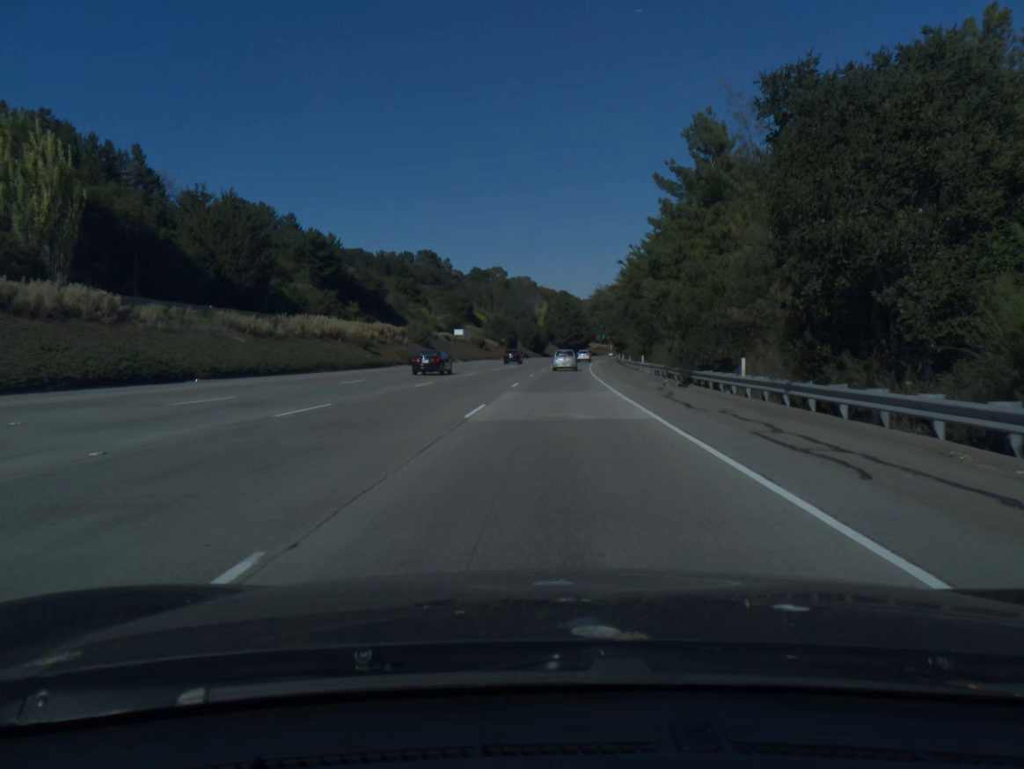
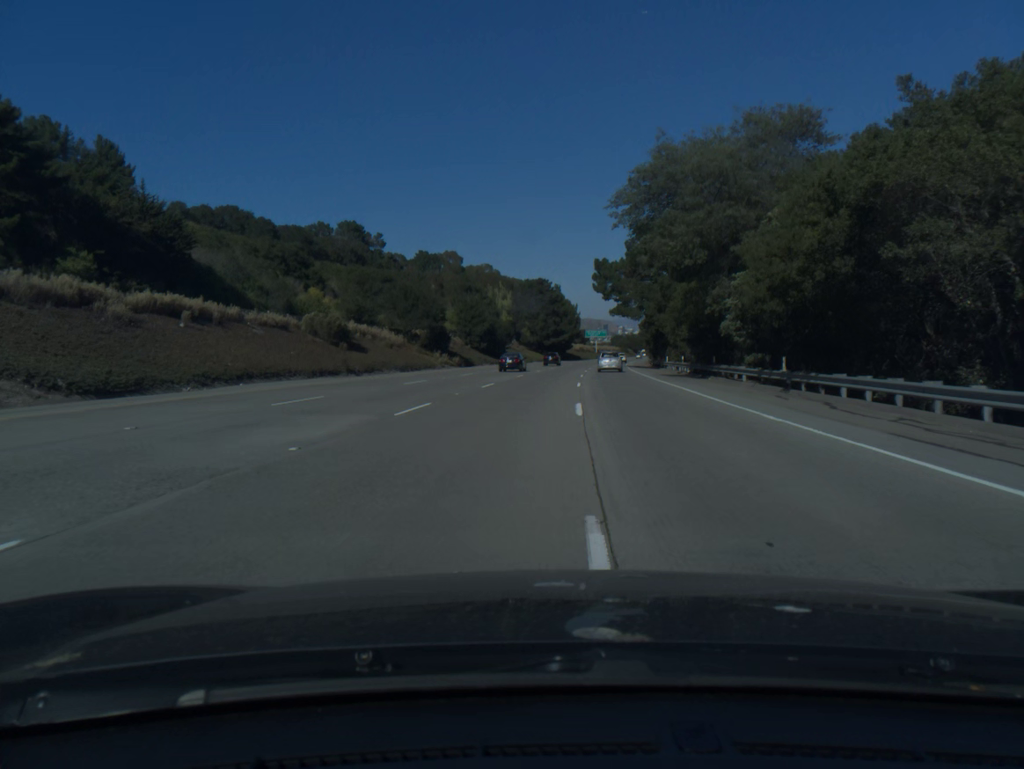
(+1.6, +86.9) m; +2°
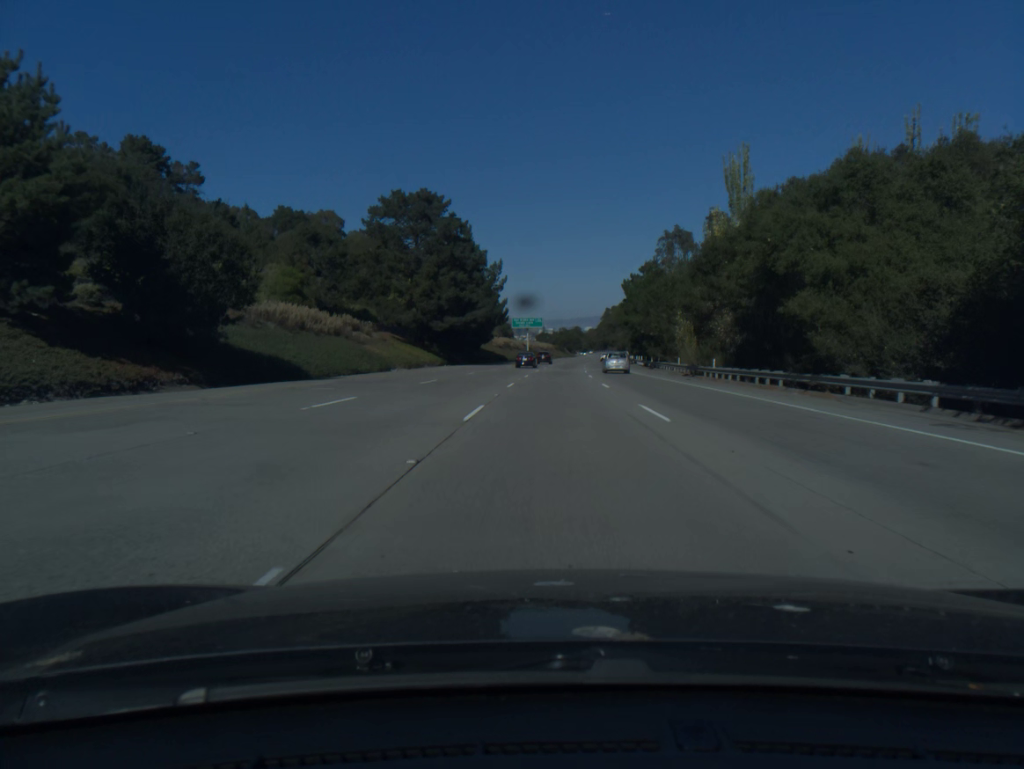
(+3.5, +88.9) m; +6°
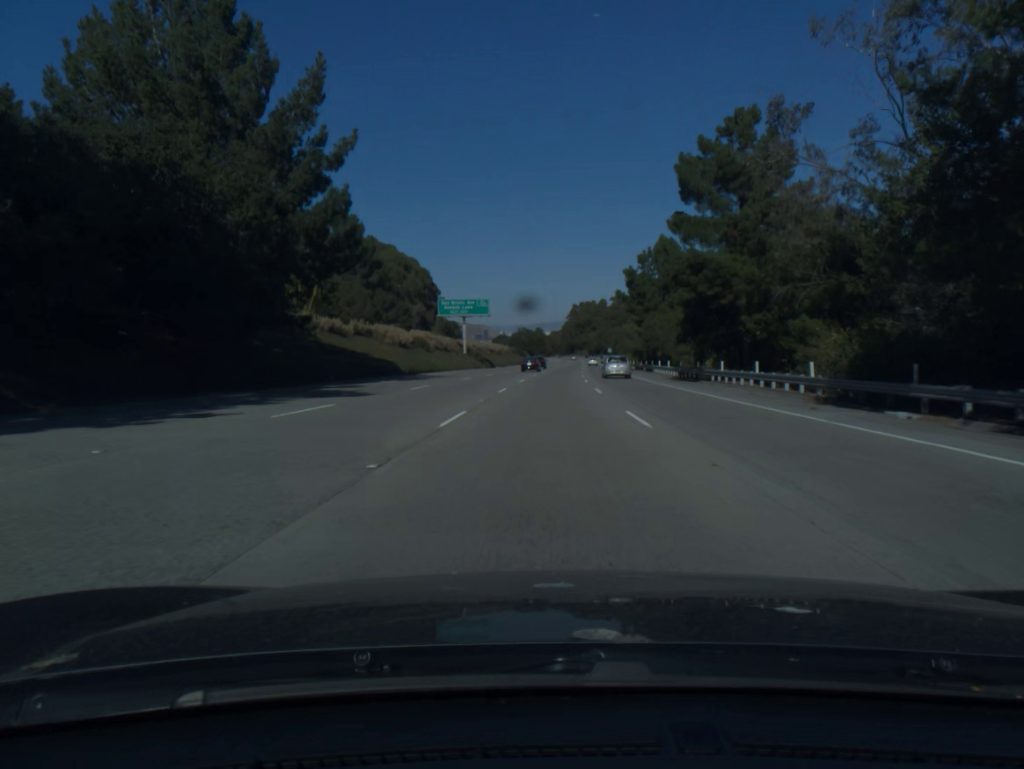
(+2.2, +73.1) m; +3°
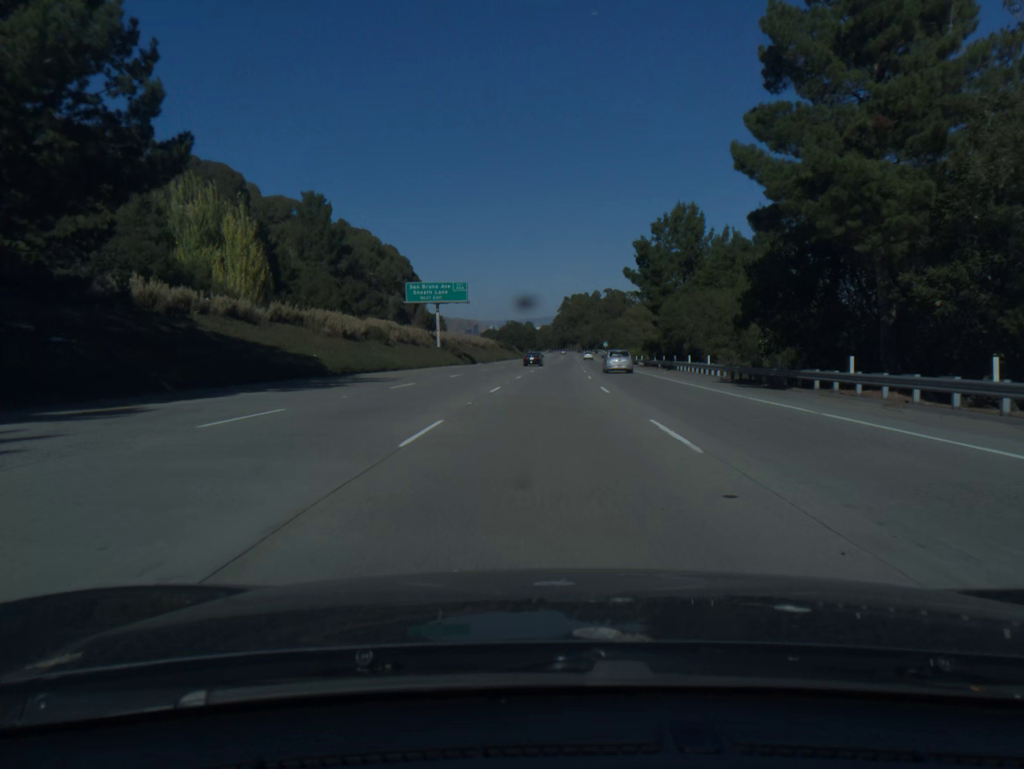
(+0.1, +18.6) m; +1°
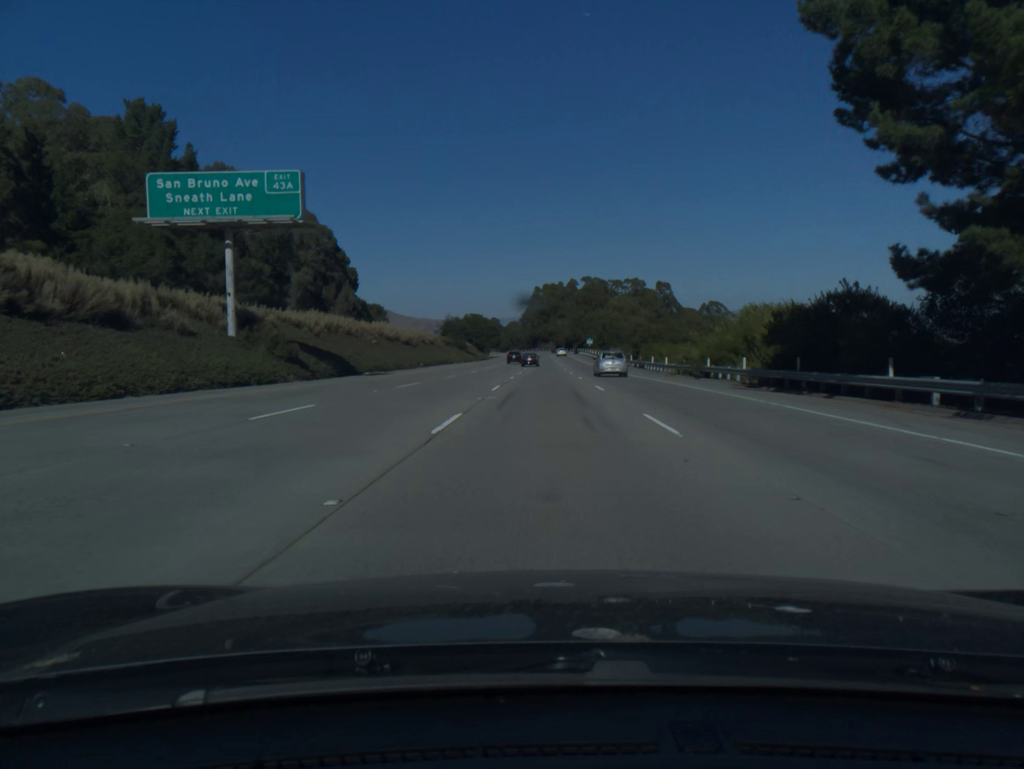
(+1.0, +56.4) m; +2°
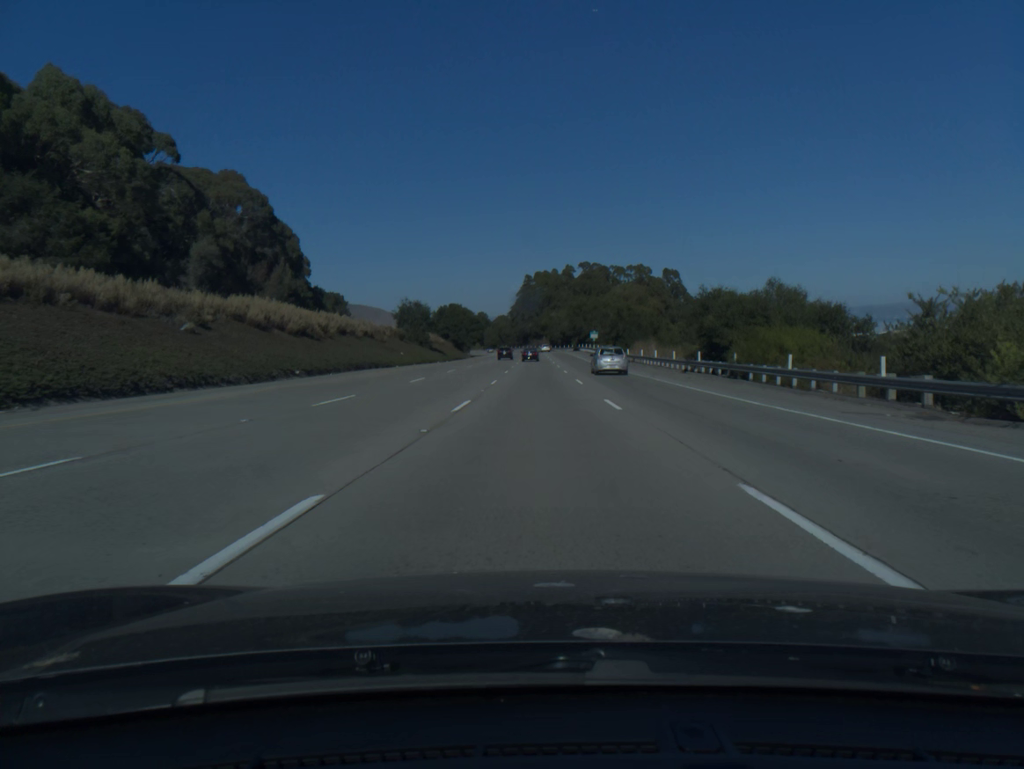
(+0.3, +38.2) m; +1°
